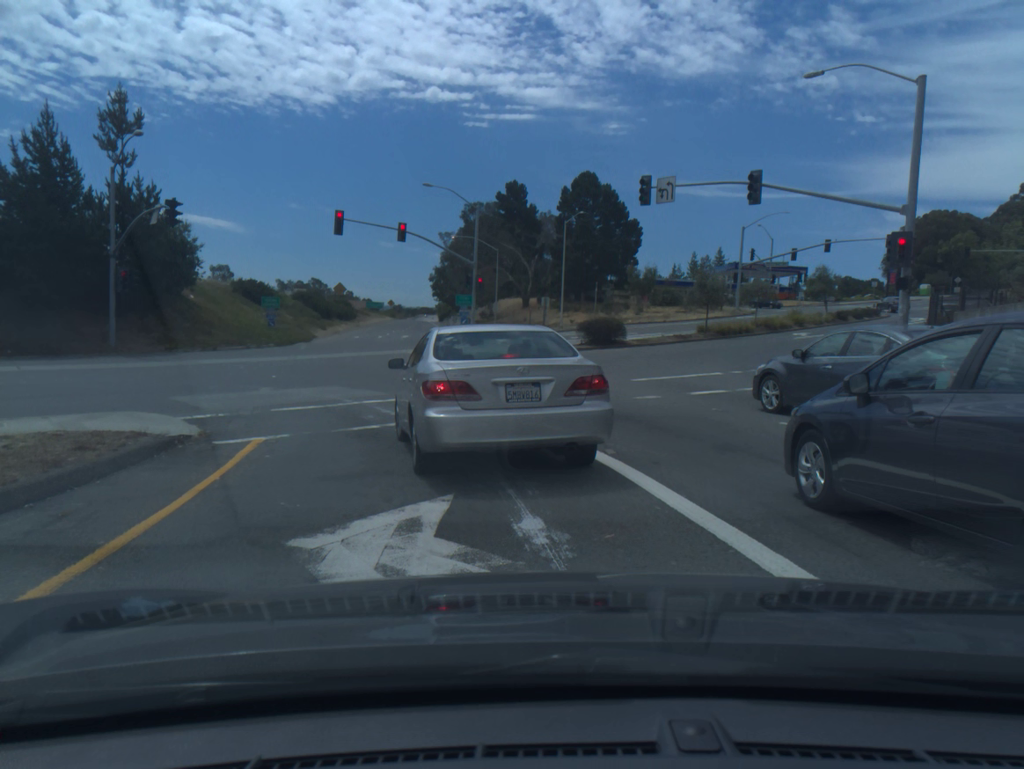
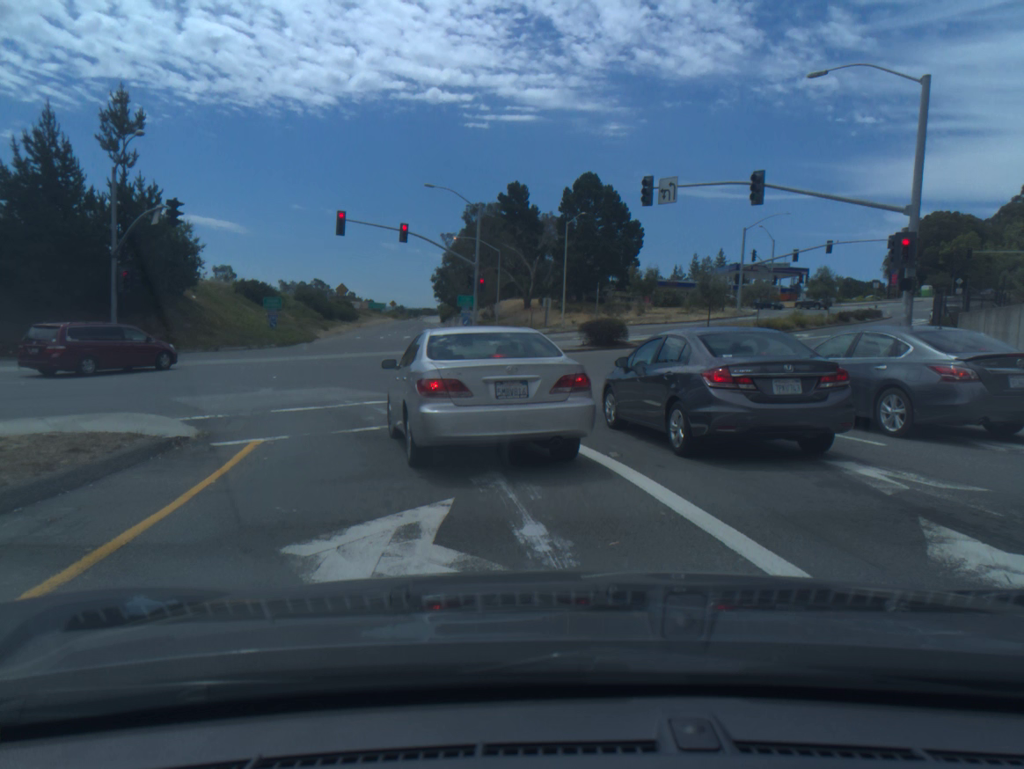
(0.0, +0.2) m; 0°
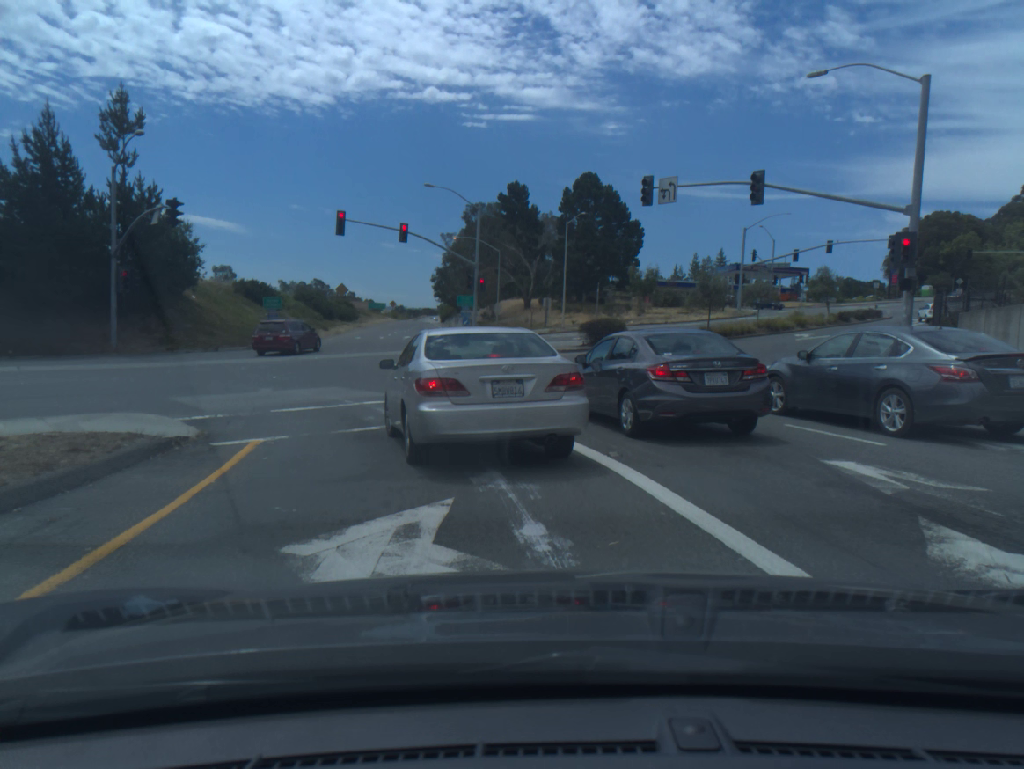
(0.0, 0.0) m; 0°
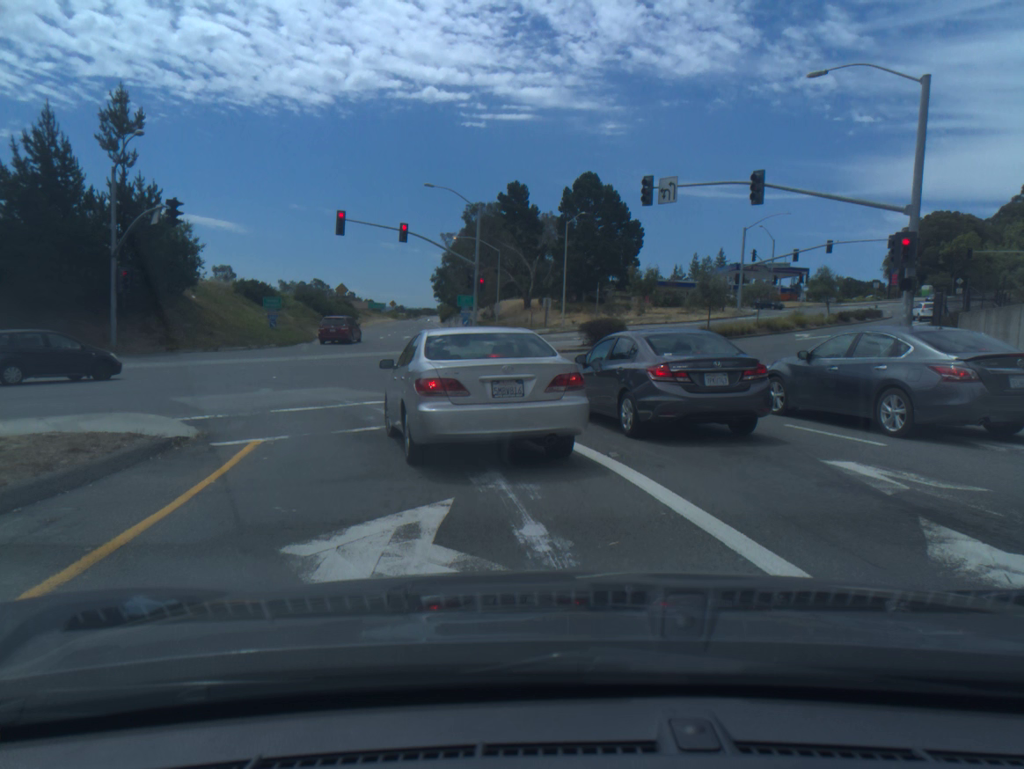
(0.0, 0.0) m; 0°
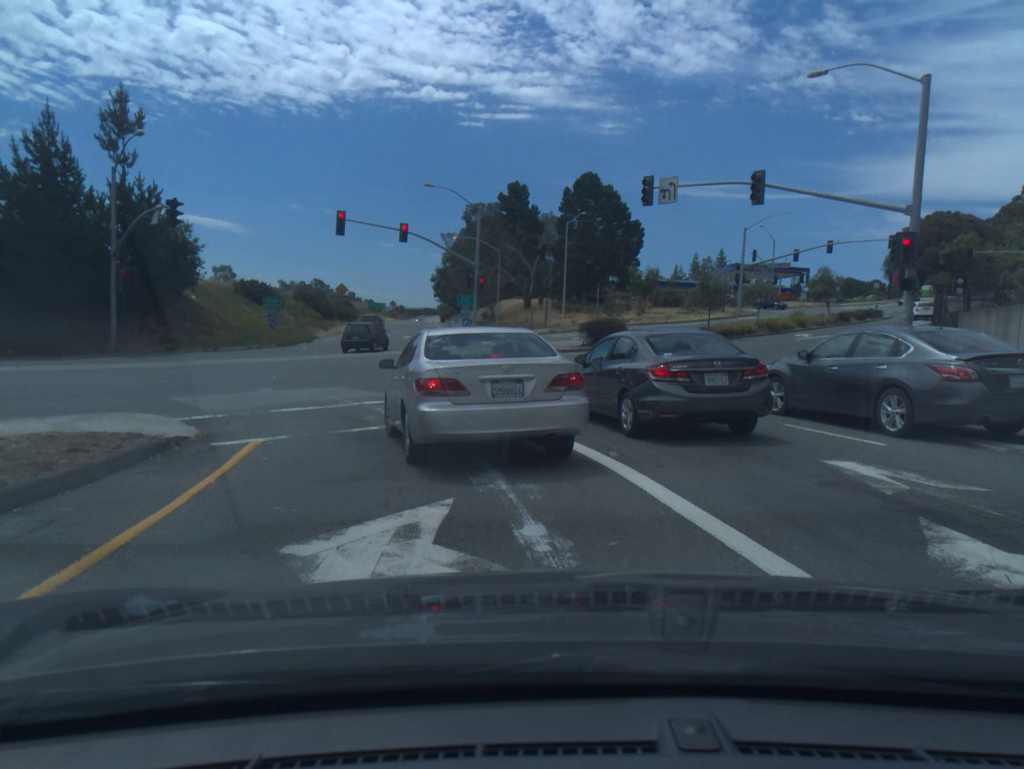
(0.0, 0.0) m; 0°
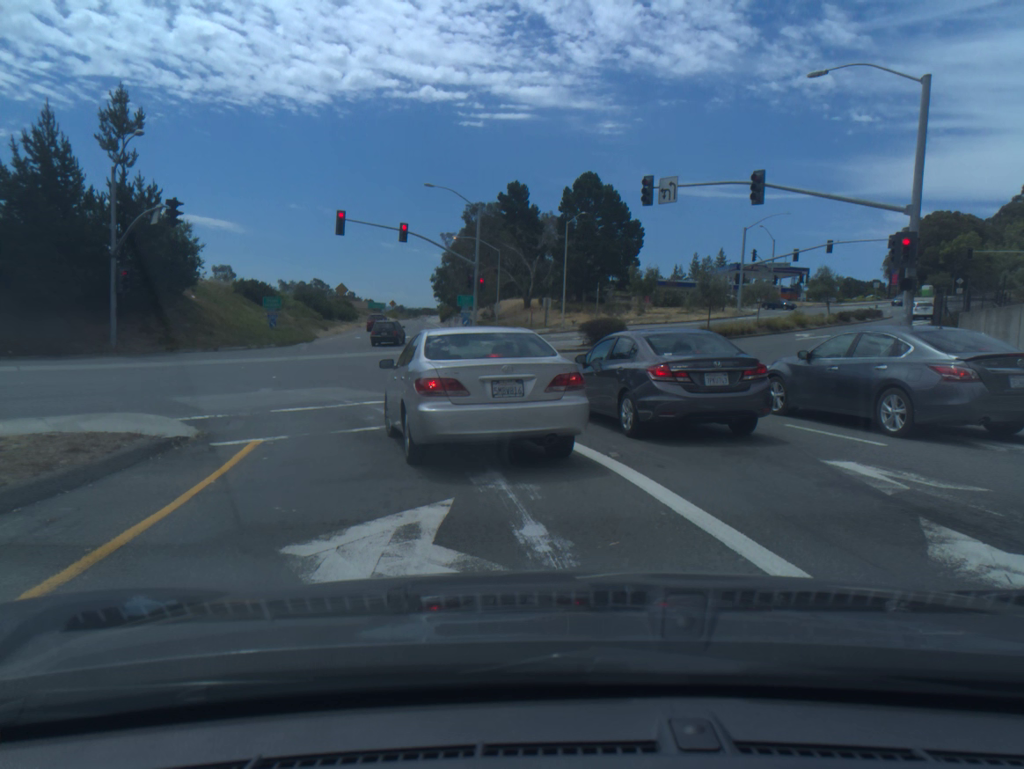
(0.0, 0.0) m; 0°
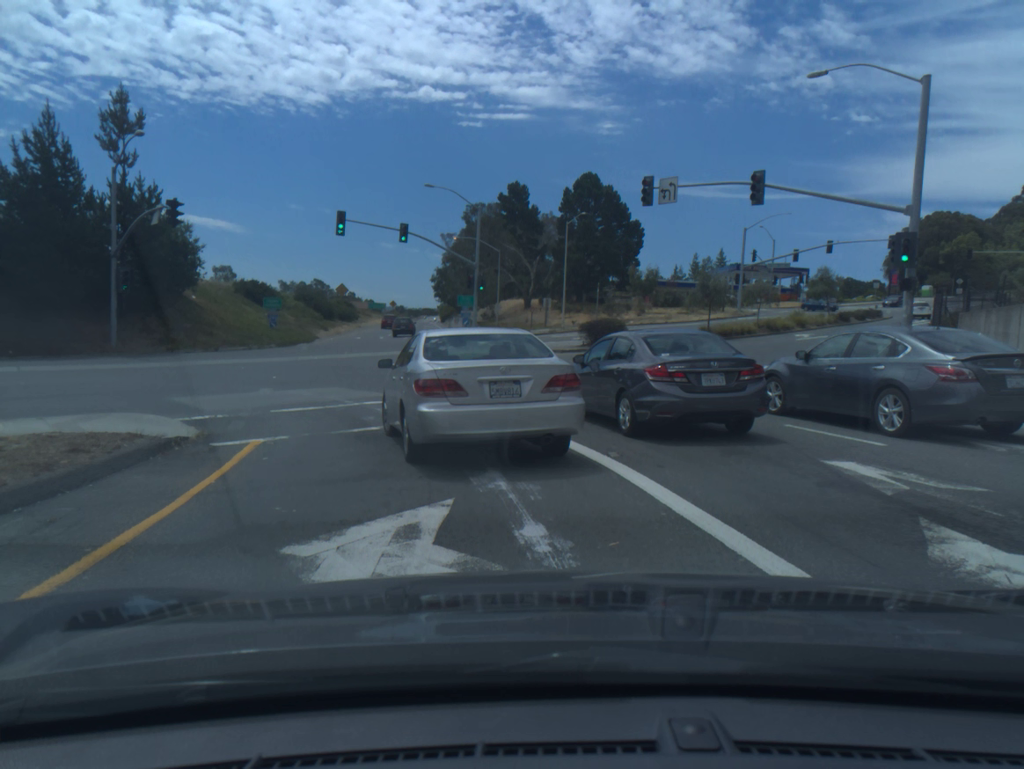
(+0.1, 0.0) m; 0°
